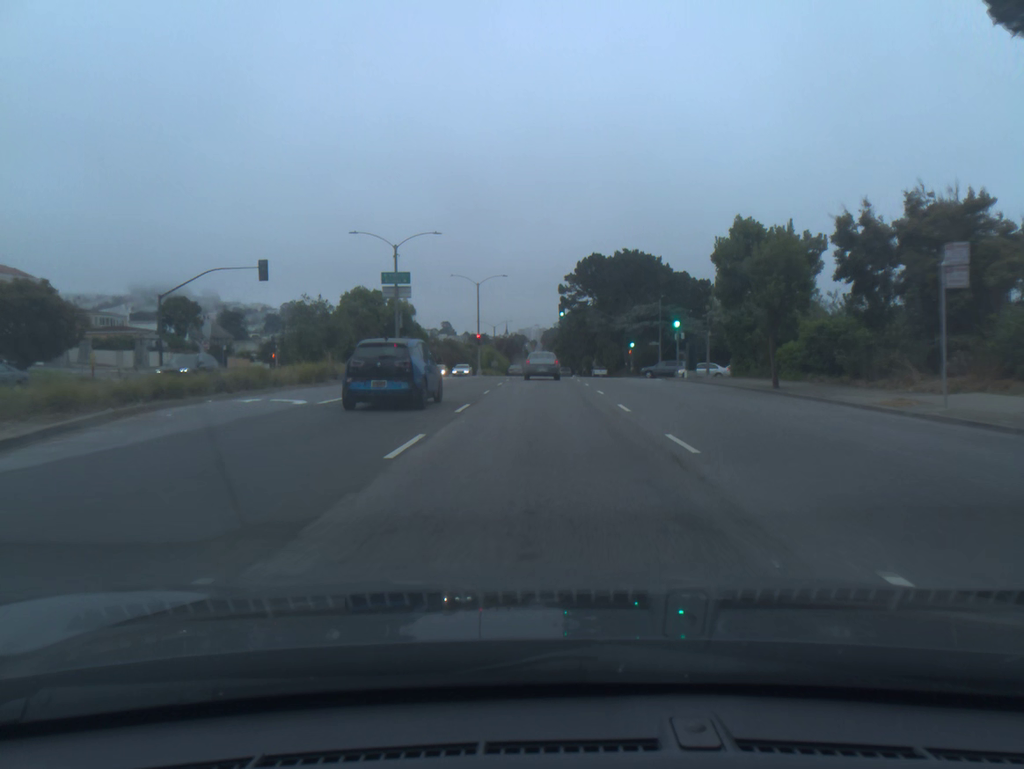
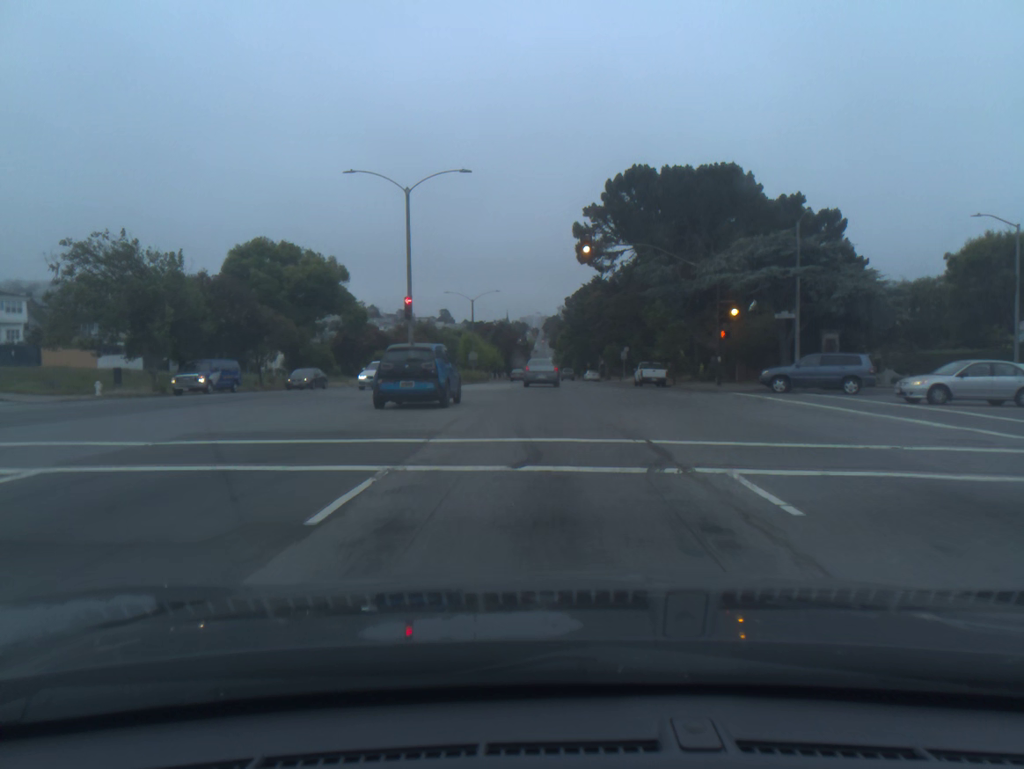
(0.0, +41.4) m; 0°
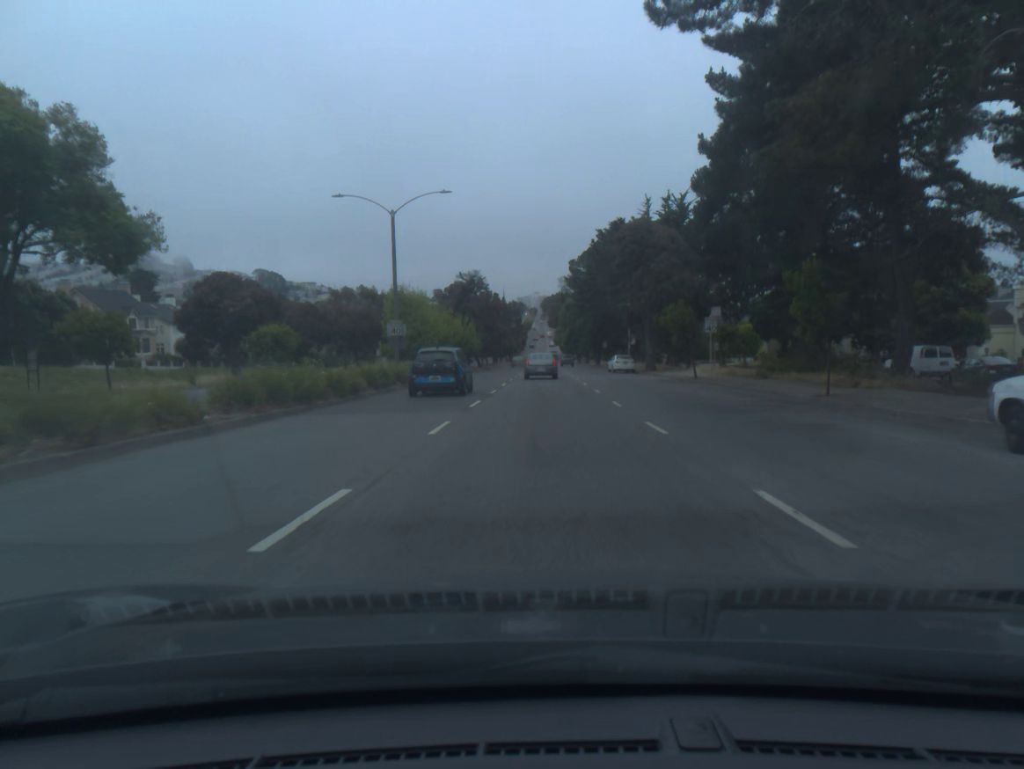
(0.0, +41.7) m; 0°
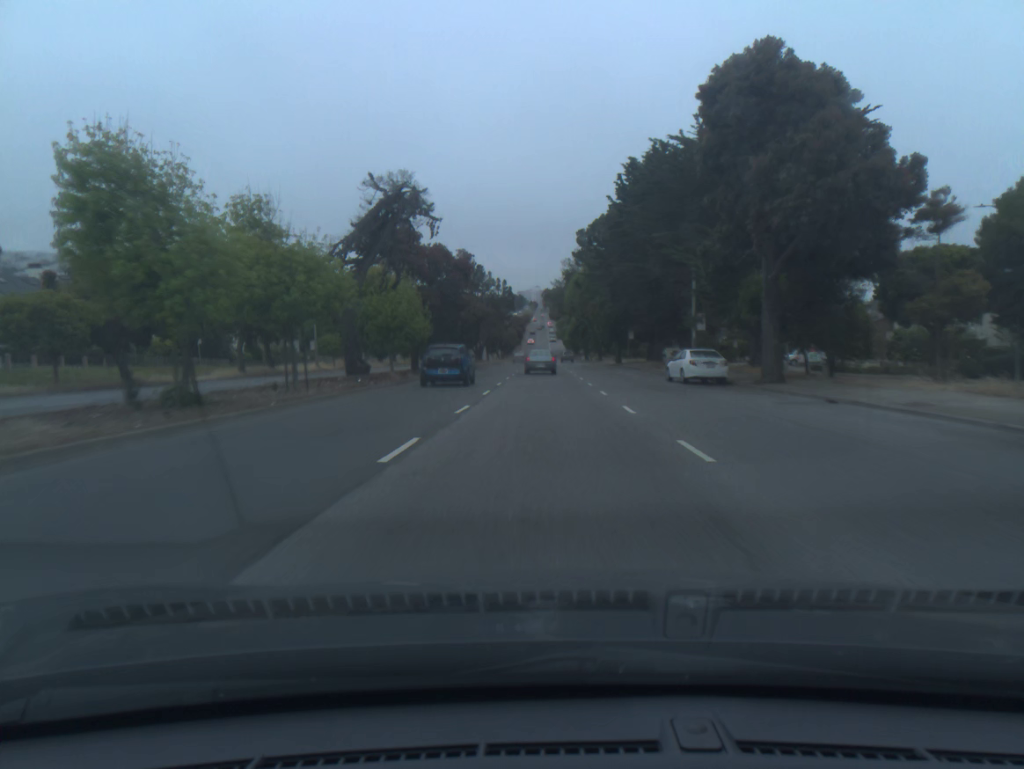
(0.0, +32.7) m; 0°
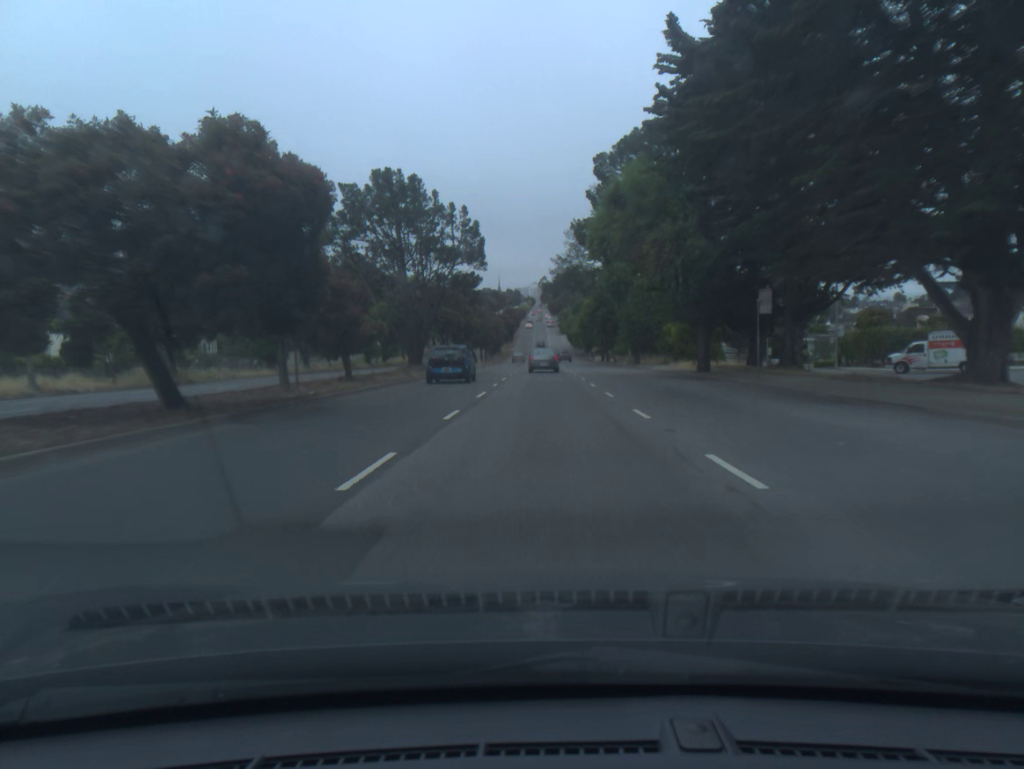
(0.0, +45.7) m; 0°
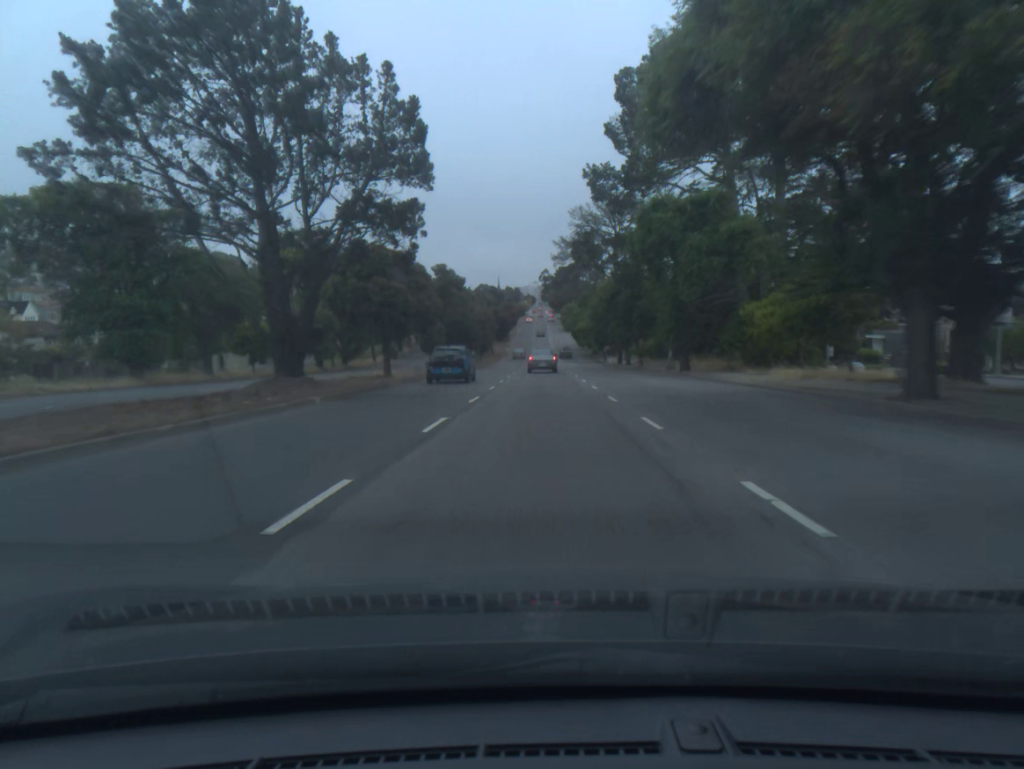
(0.0, +23.5) m; 0°
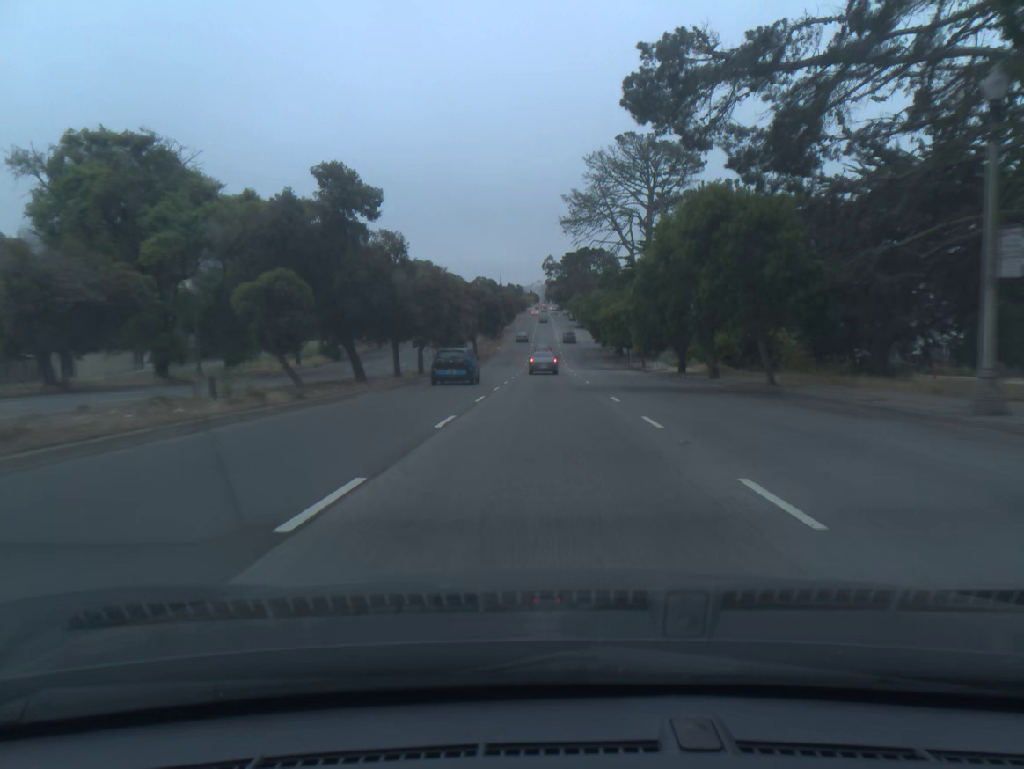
(-0.1, +36.0) m; 0°
